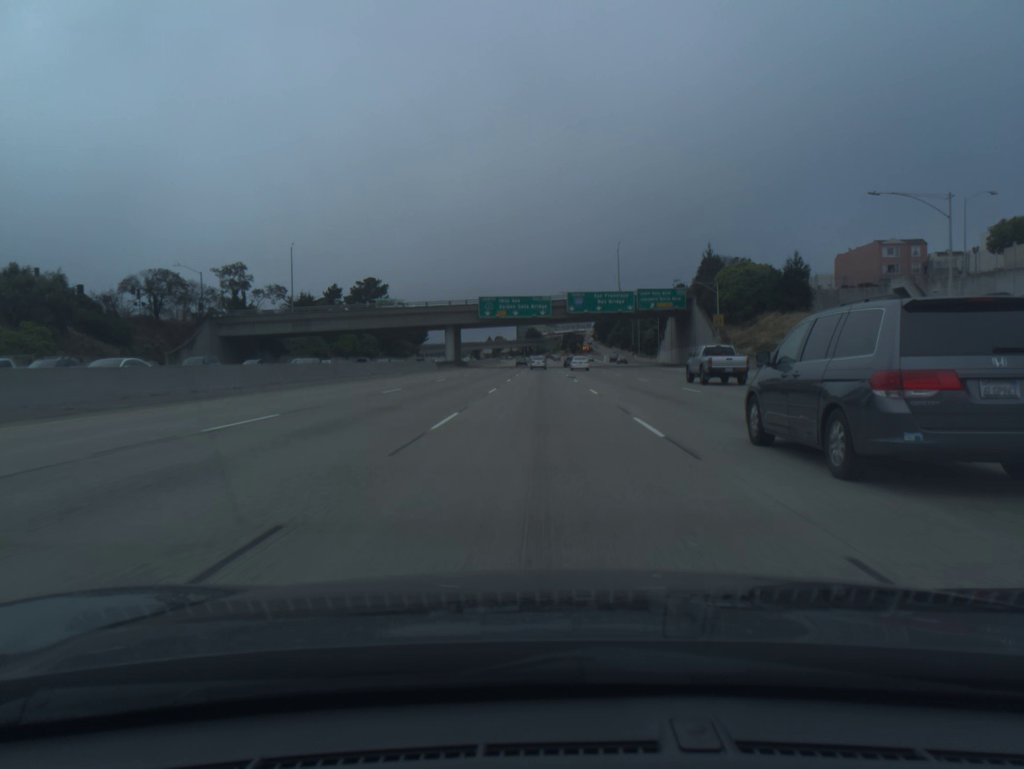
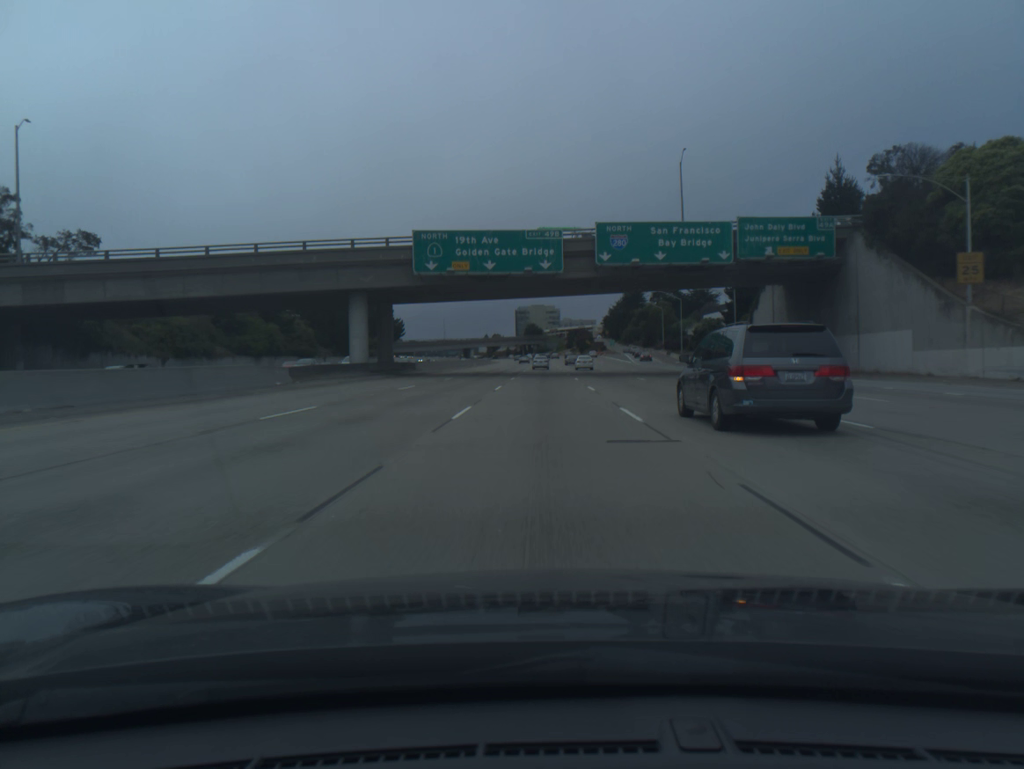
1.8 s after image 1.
(-0.1, +54.5) m; 0°
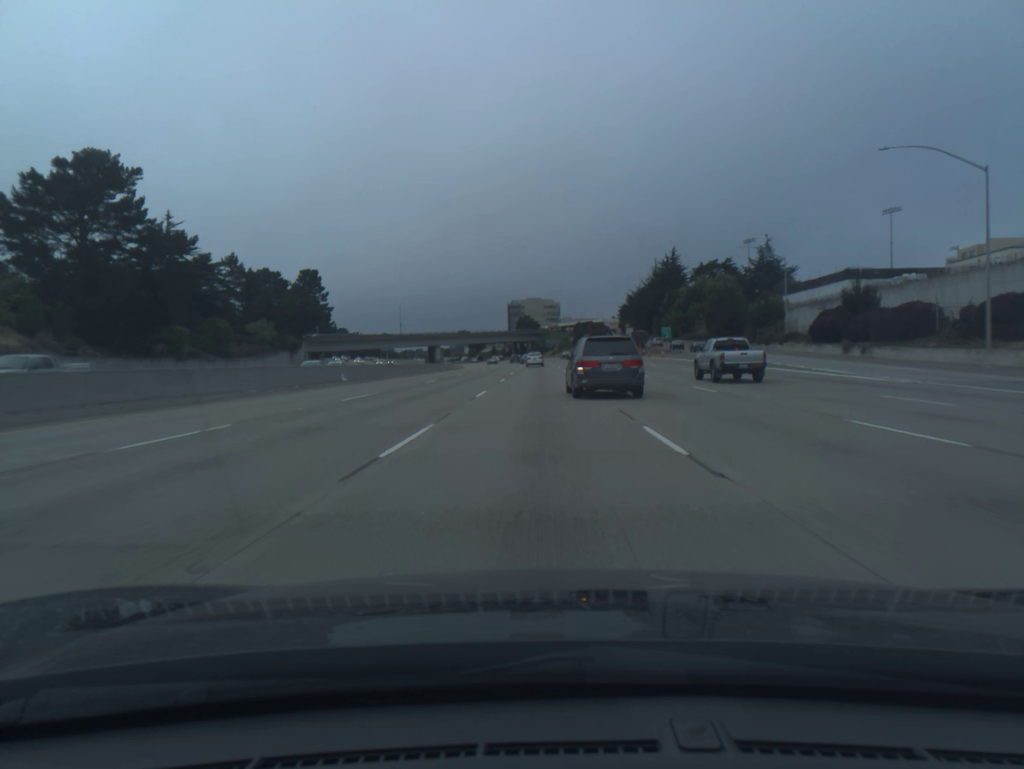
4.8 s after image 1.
(+0.2, +91.0) m; 0°
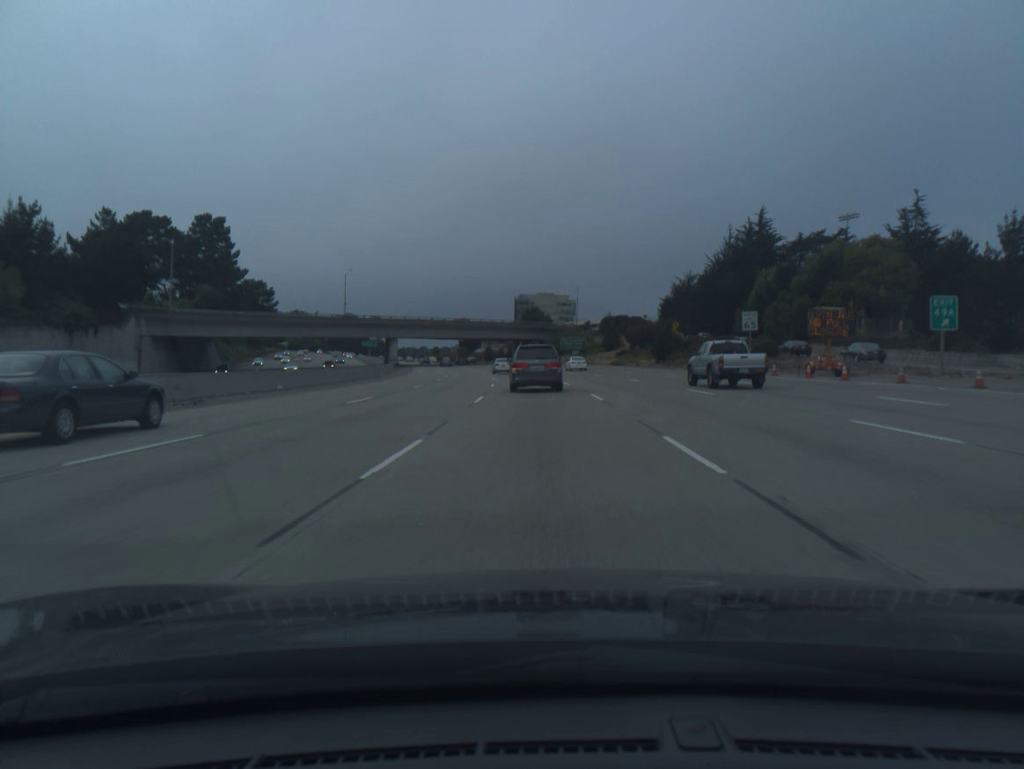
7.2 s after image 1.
(-0.4, +72.6) m; -1°
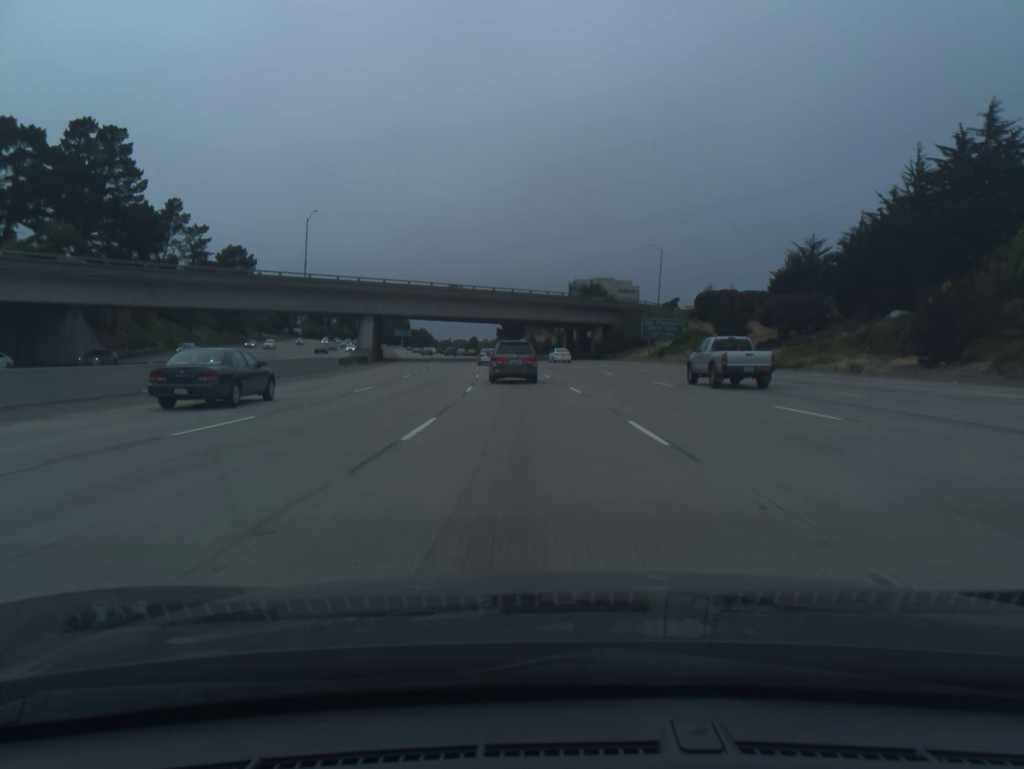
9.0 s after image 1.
(-1.3, +54.2) m; -4°
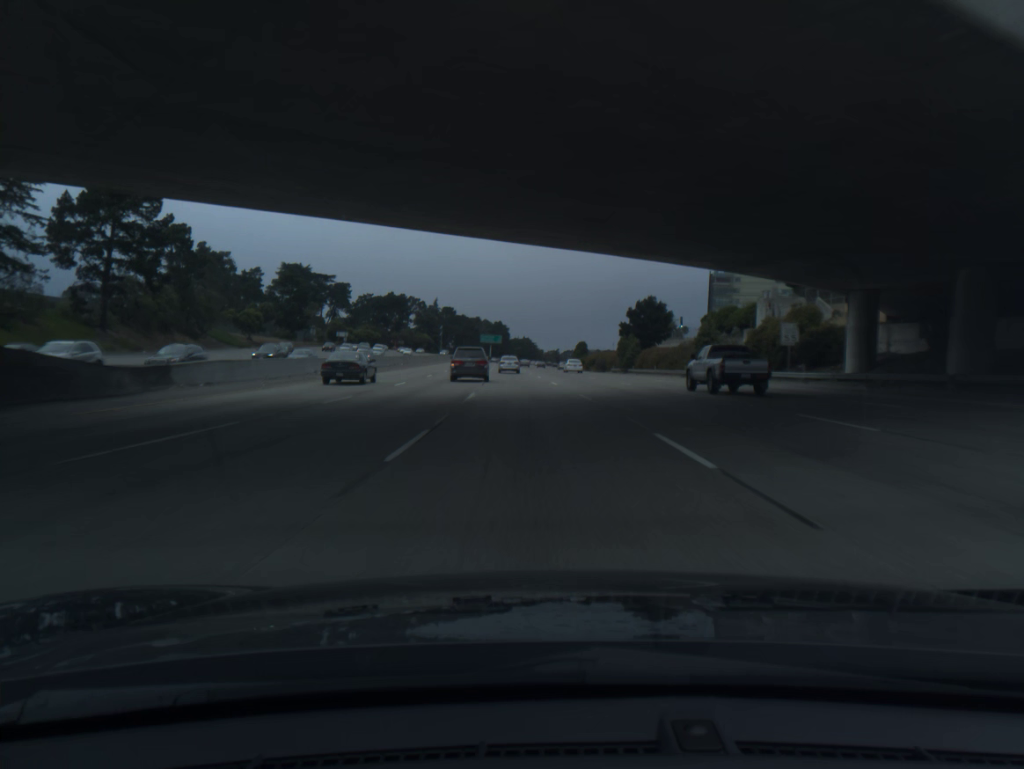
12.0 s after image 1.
(-6.7, +87.5) m; -8°
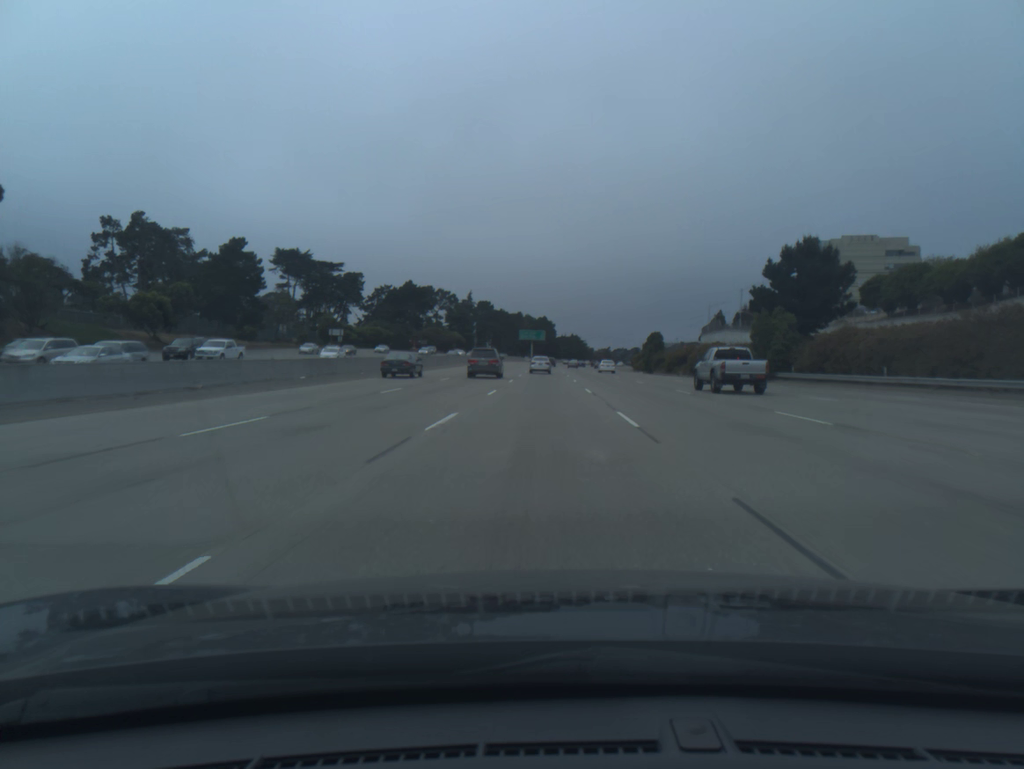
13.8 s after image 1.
(-1.6, +52.0) m; -3°
